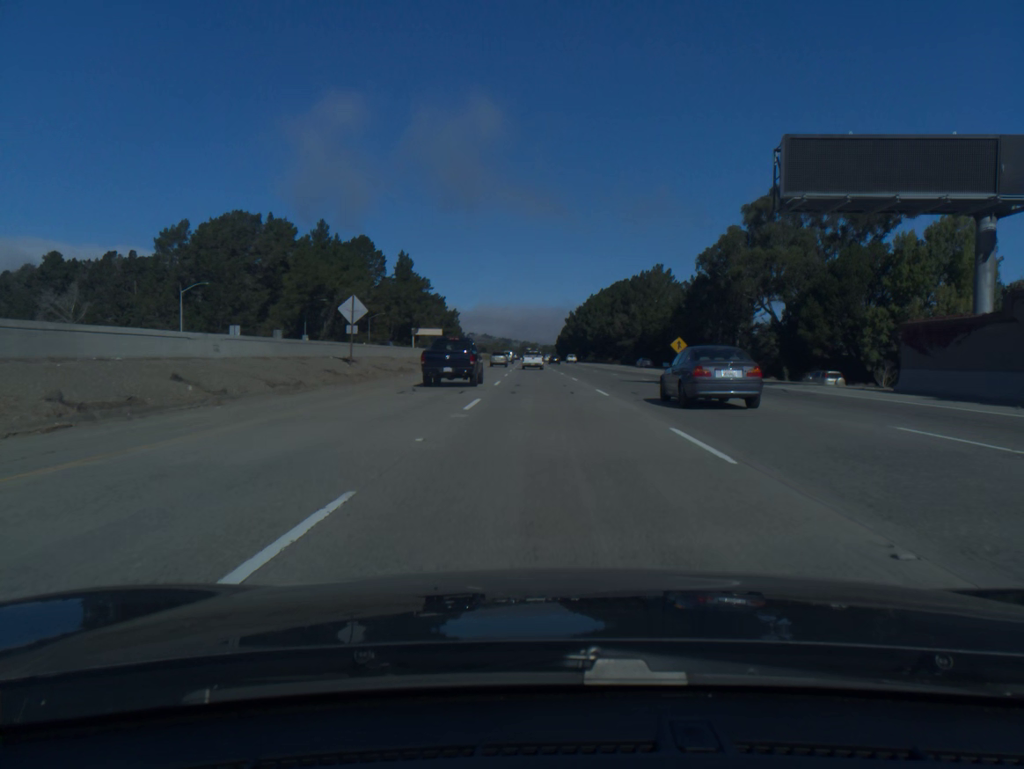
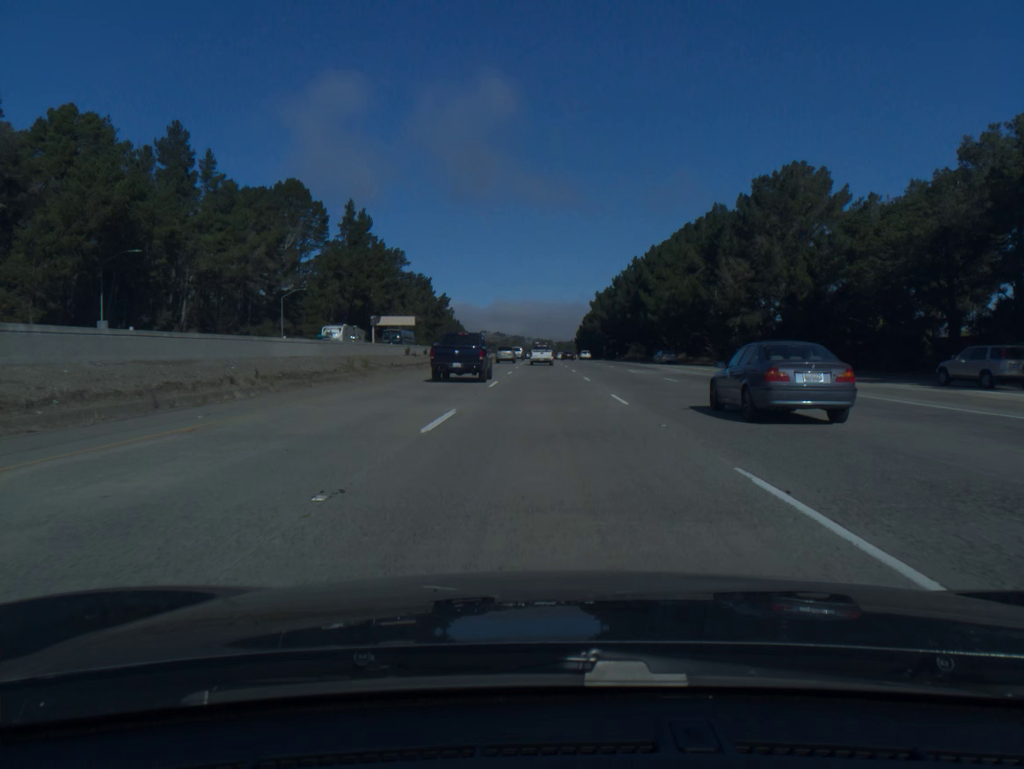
(-0.8, +78.4) m; -1°
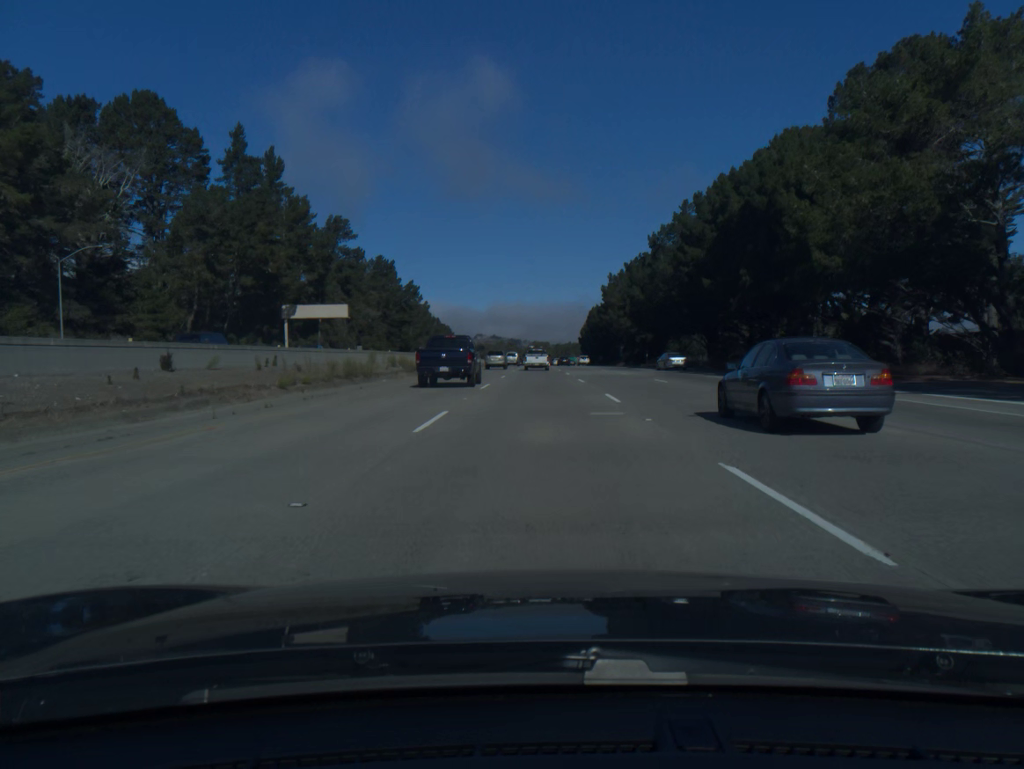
(+0.1, +57.7) m; 0°
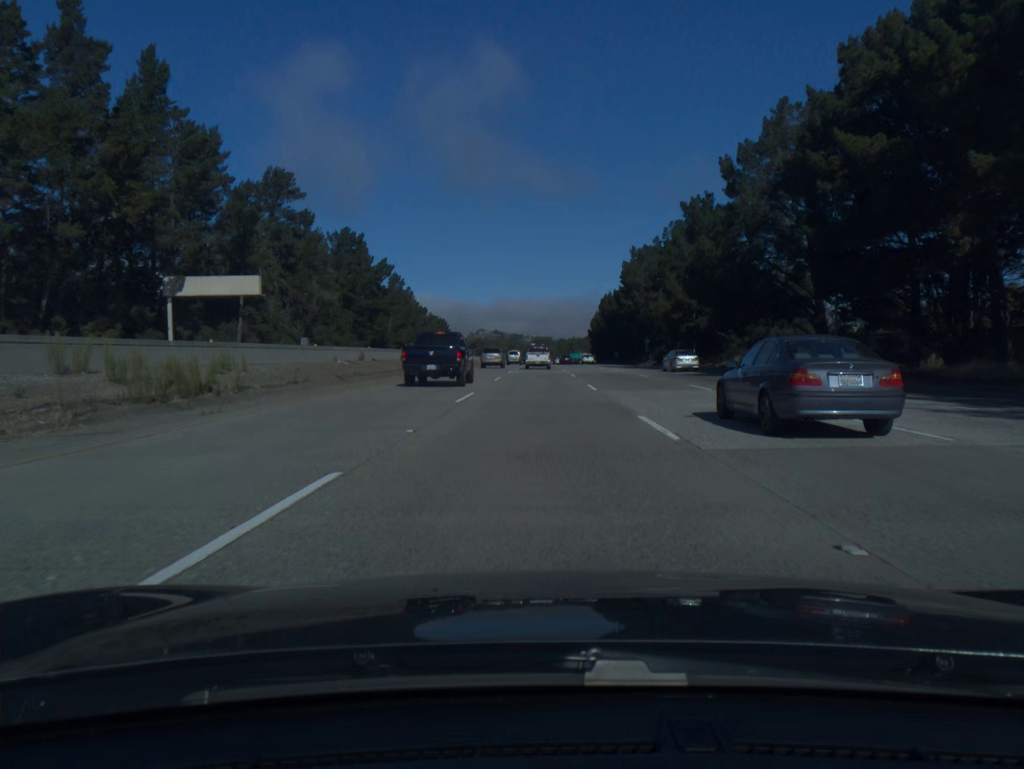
(-0.1, +37.9) m; 0°
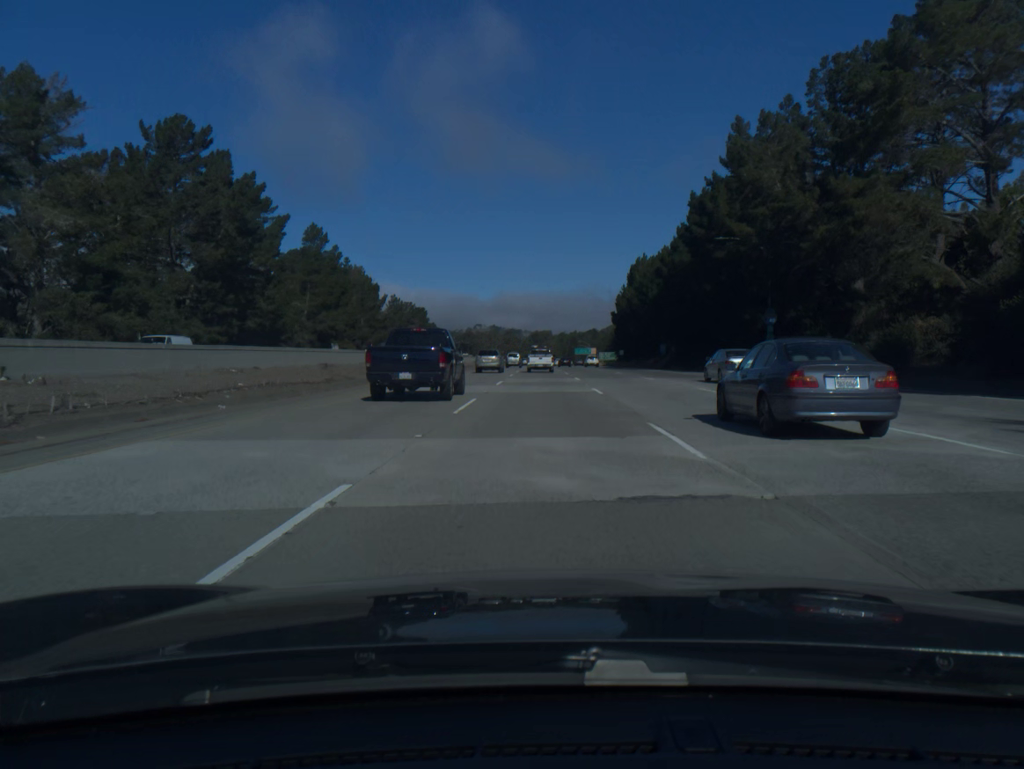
(-0.1, +74.5) m; 0°
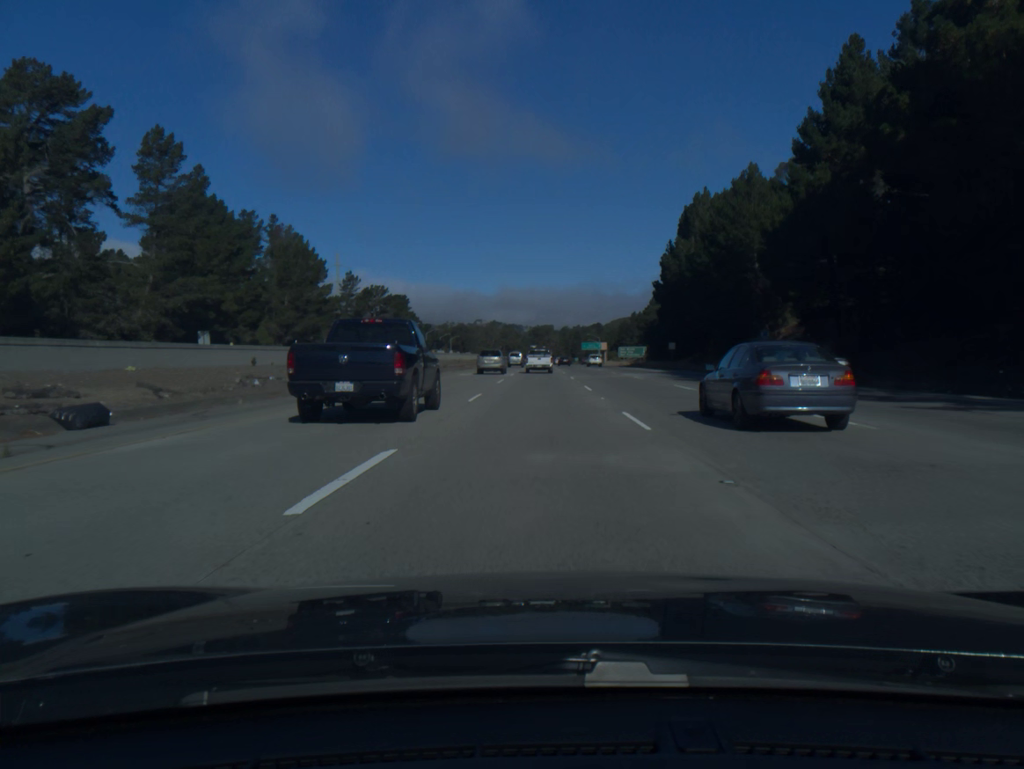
(+0.1, +55.1) m; 0°
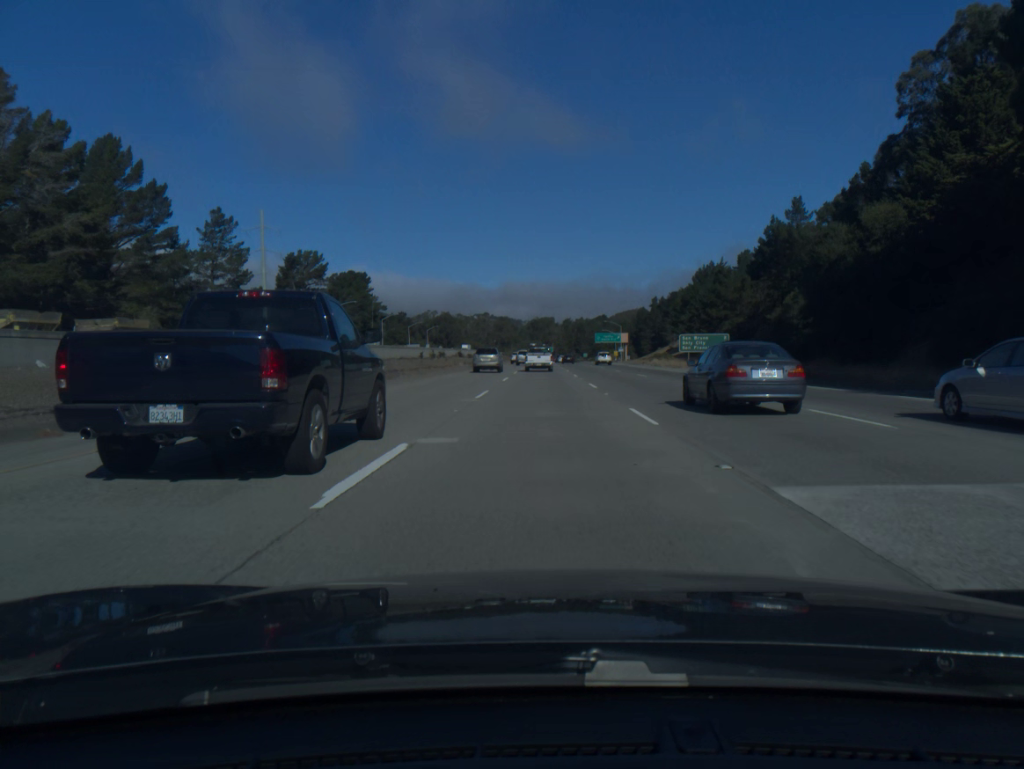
(-0.2, +72.6) m; 0°
